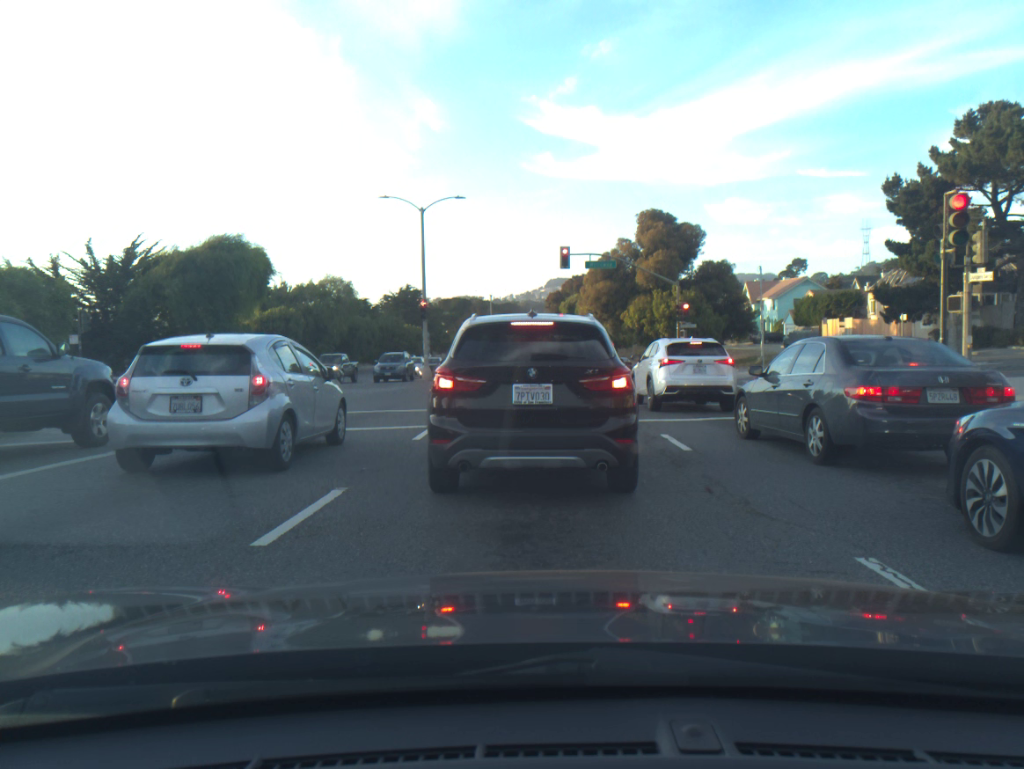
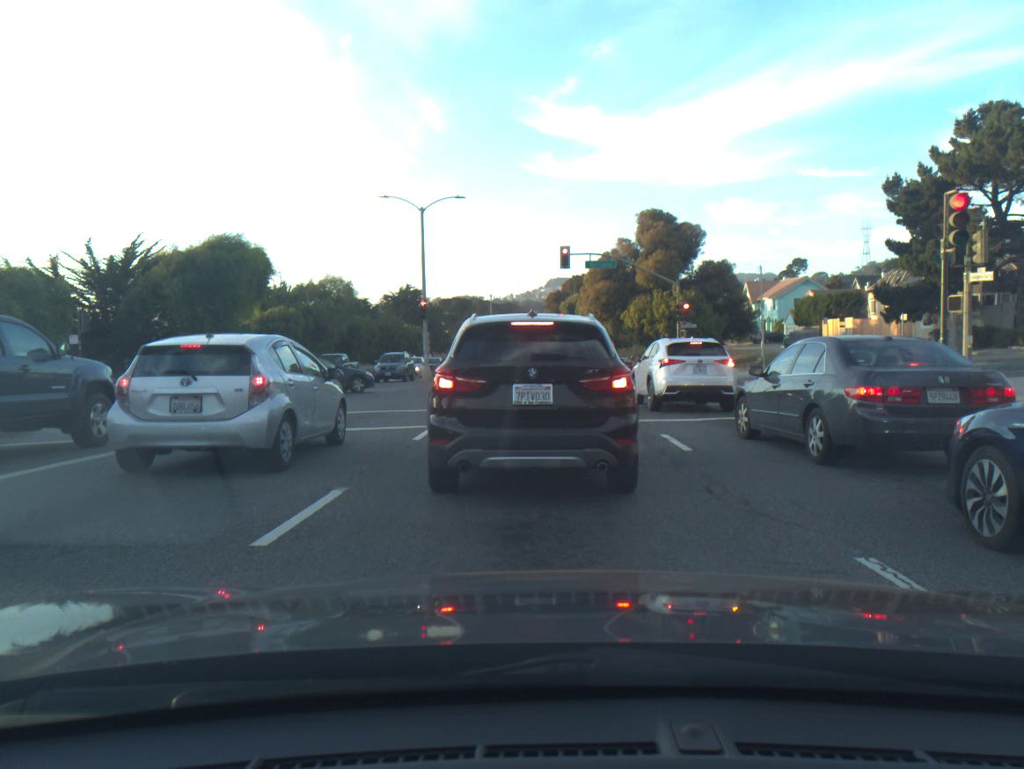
(0.0, 0.0) m; 0°
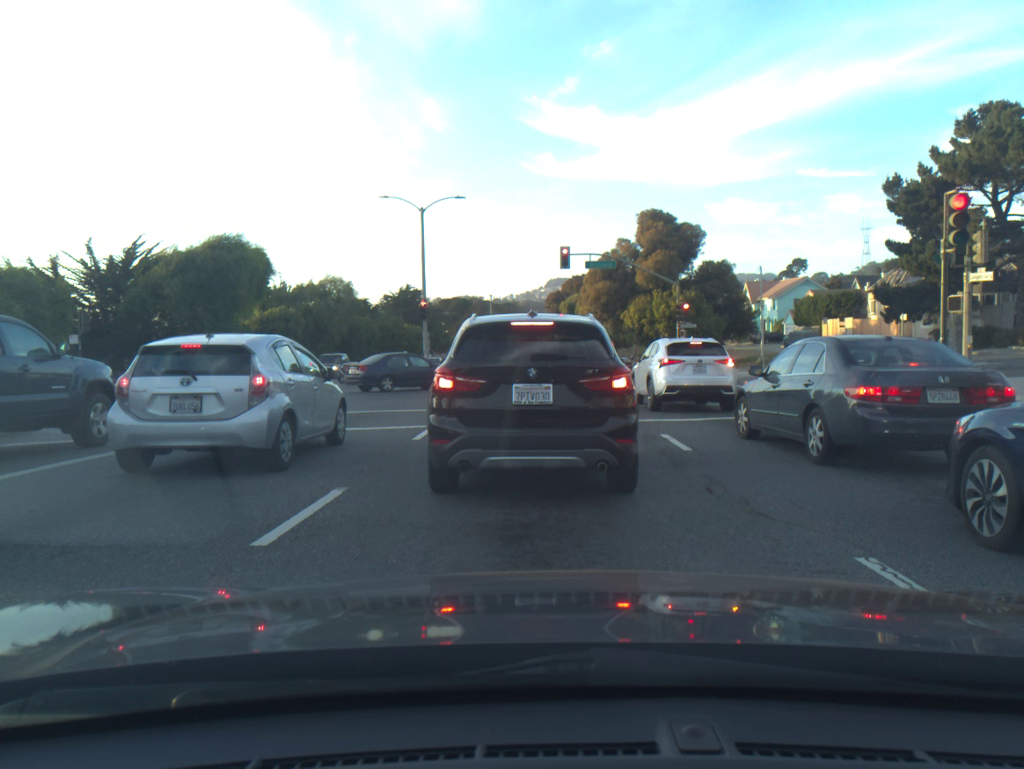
(0.0, 0.0) m; 0°
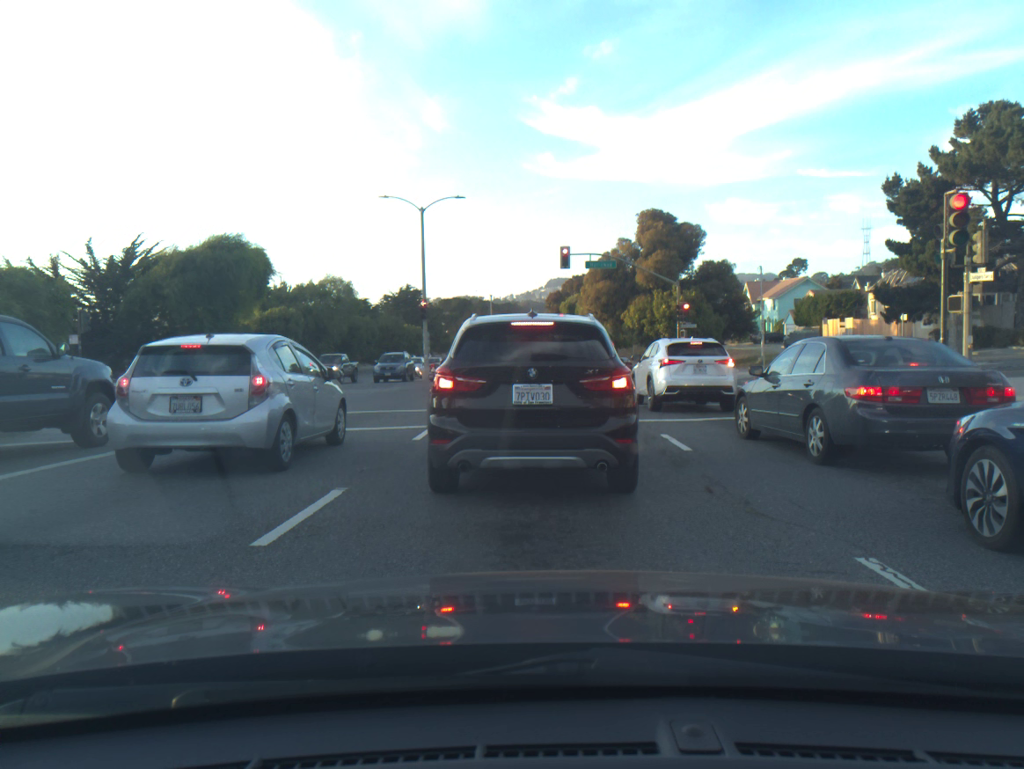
(0.0, 0.0) m; 0°
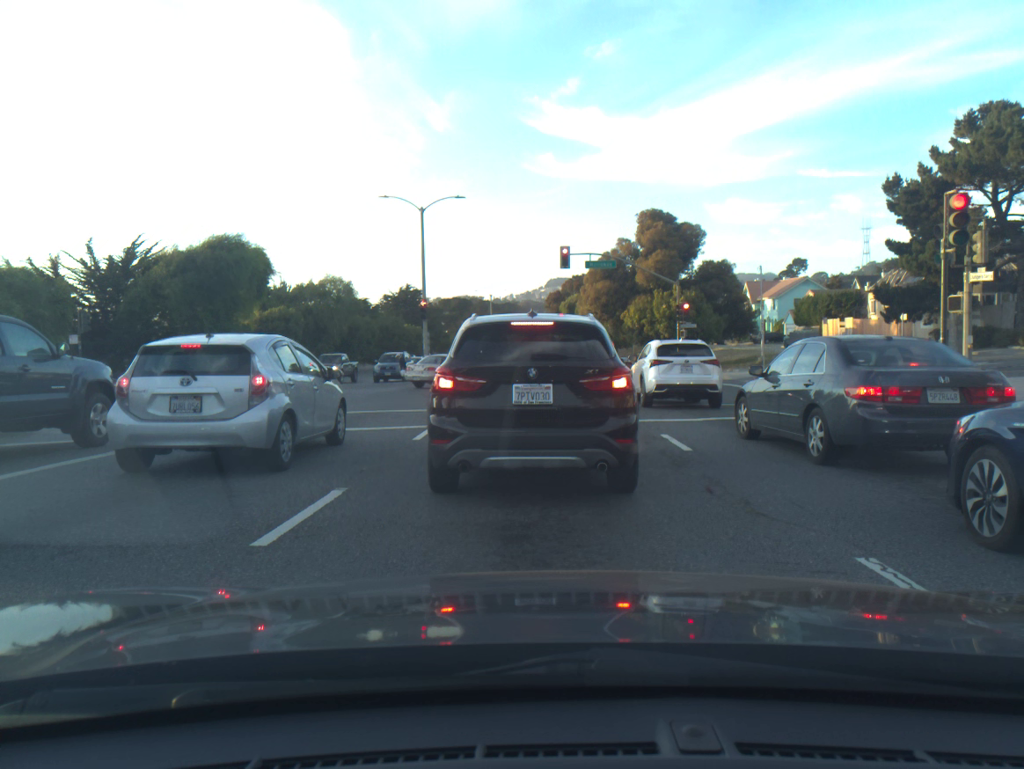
(0.0, 0.0) m; 0°
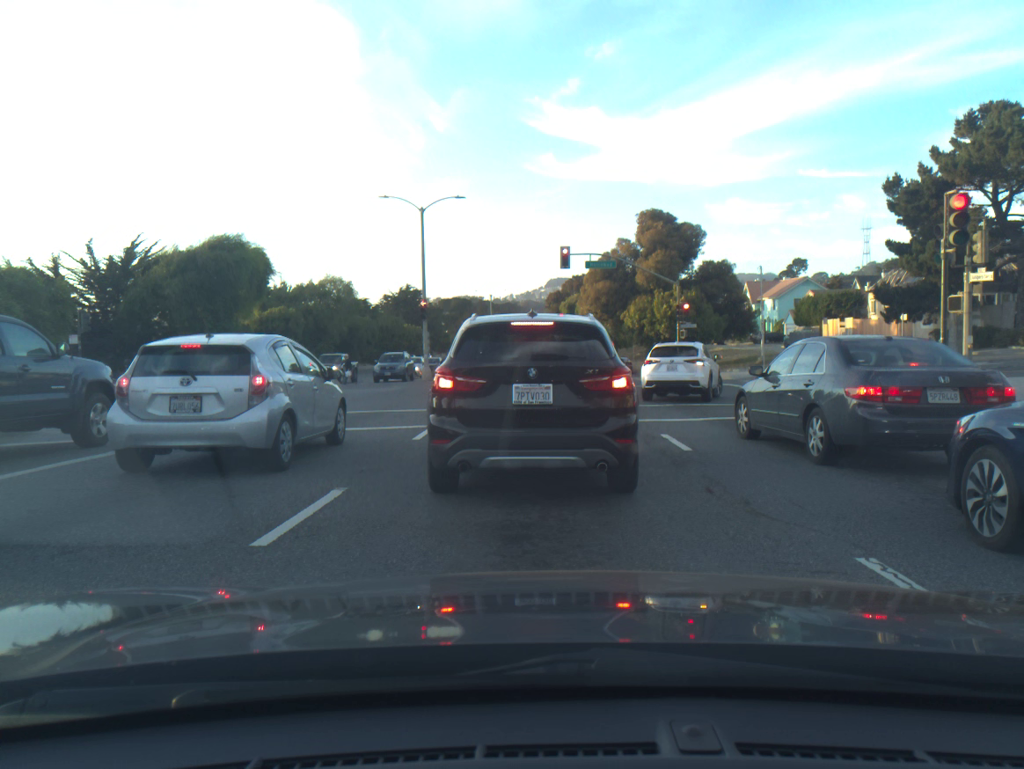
(0.0, 0.0) m; 0°
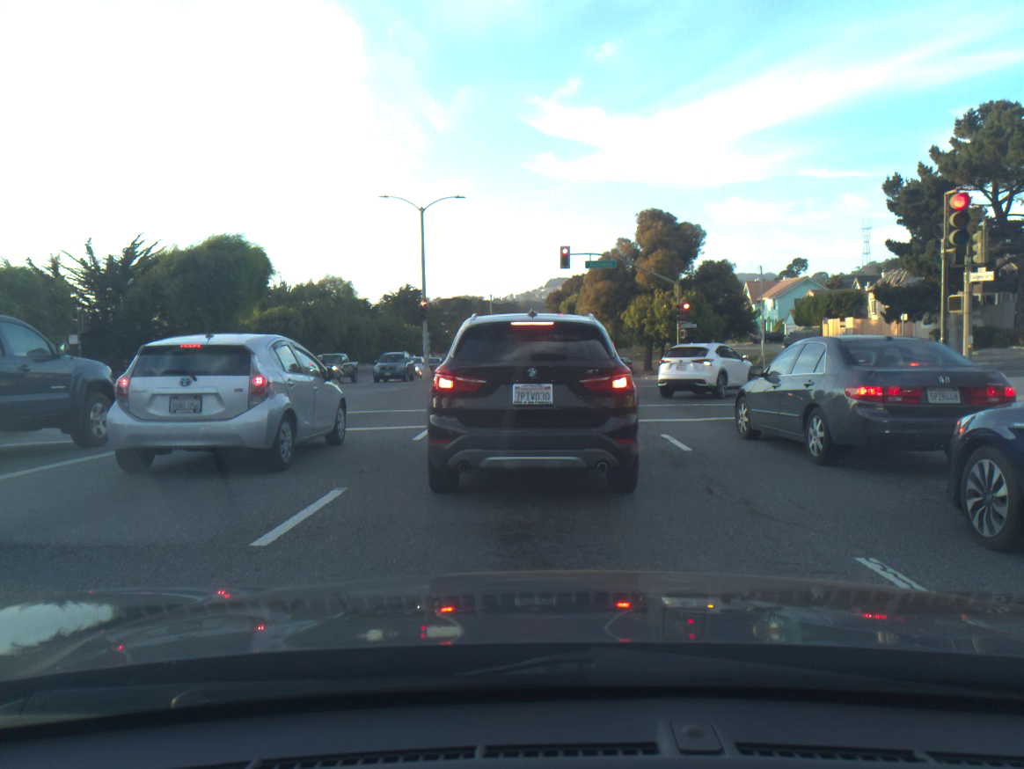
(0.0, 0.0) m; 0°
